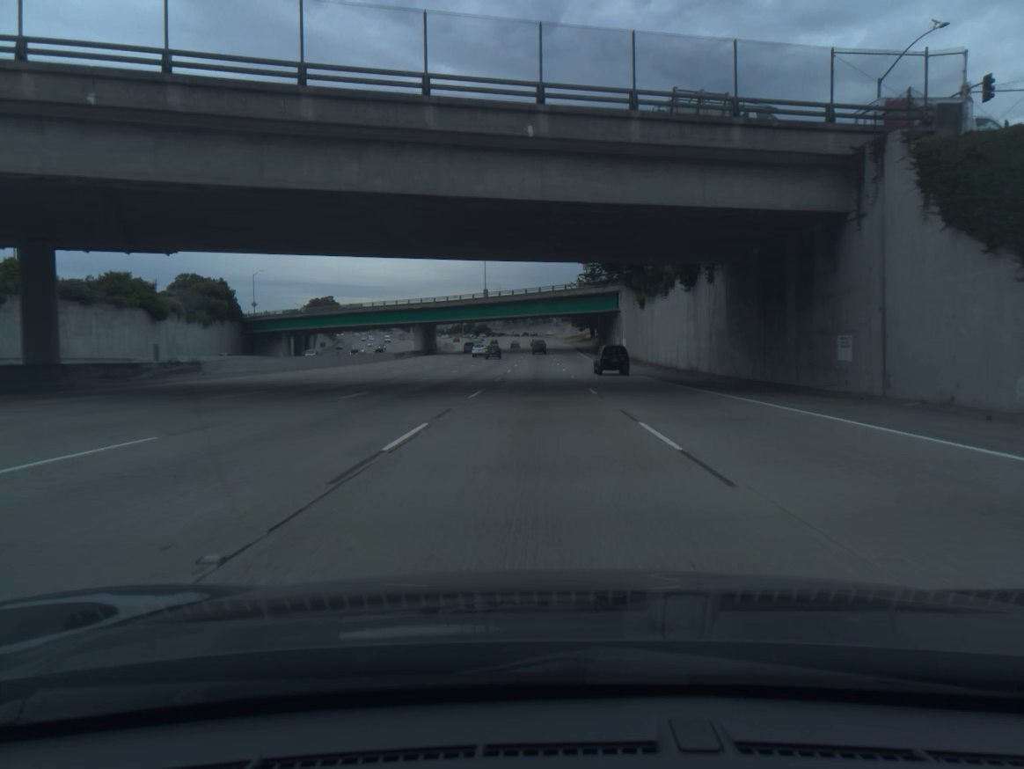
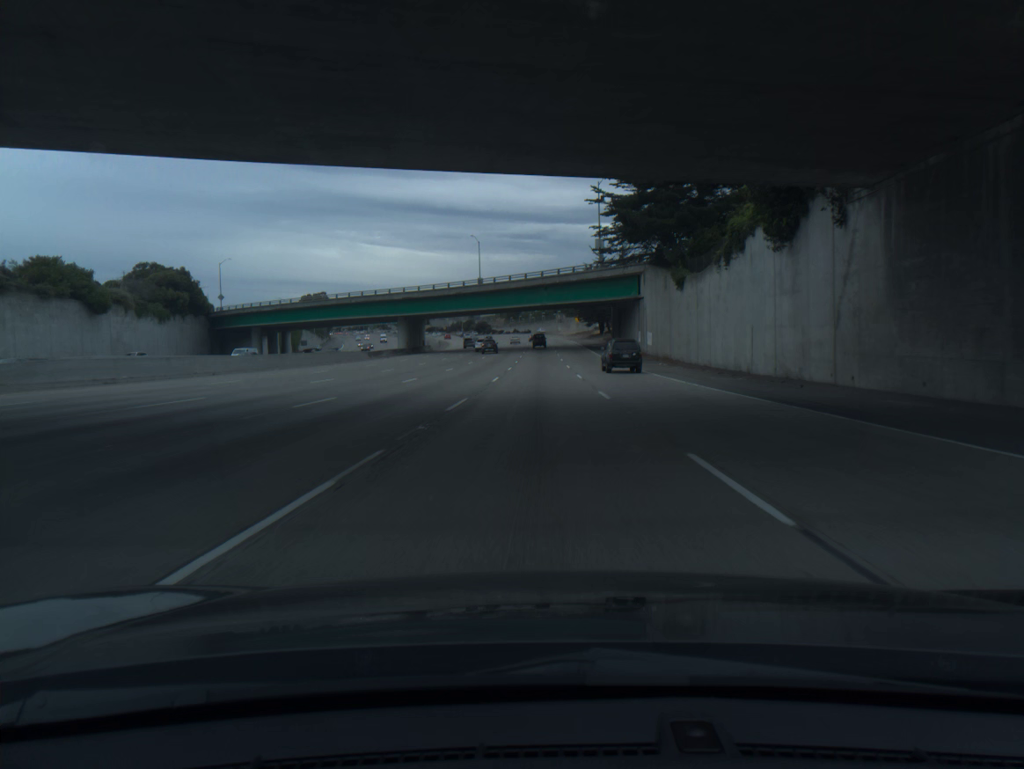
(0.0, +18.6) m; 0°
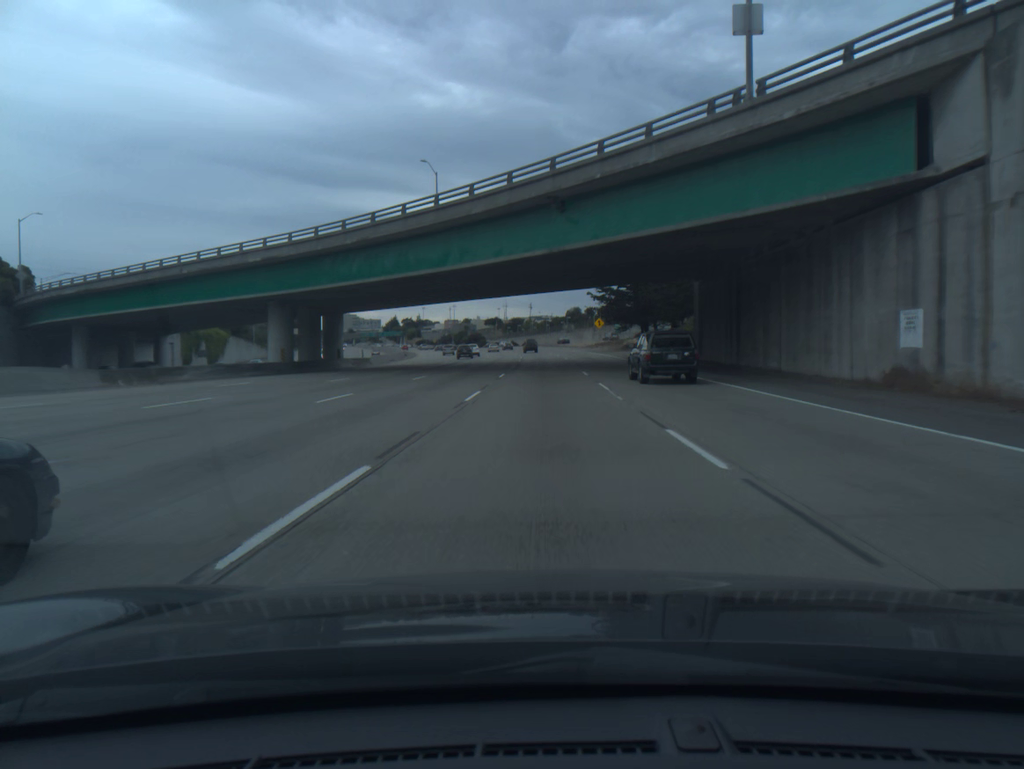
(-0.2, +55.9) m; 0°
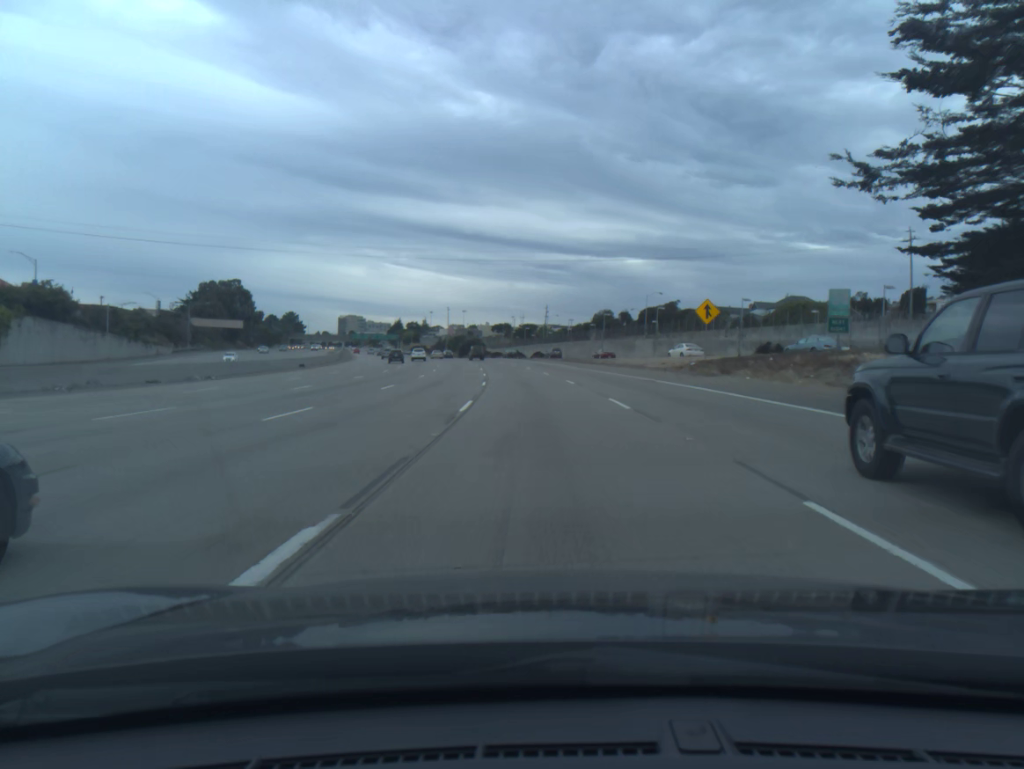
(-0.3, +73.9) m; -1°
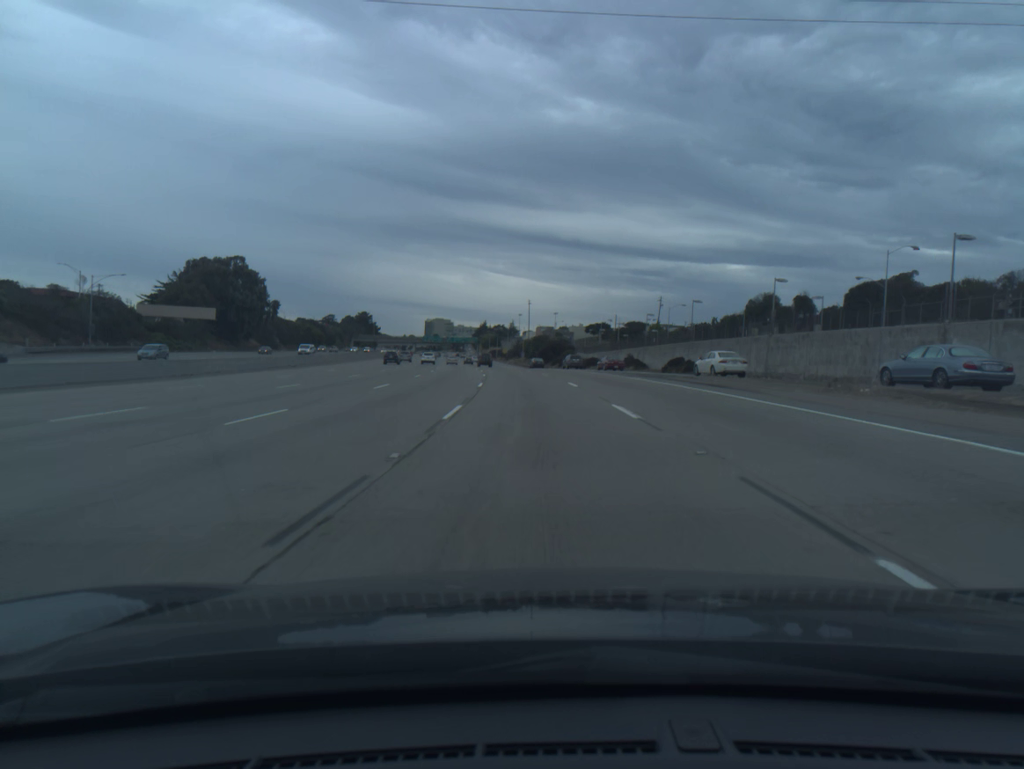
(-4.1, +73.4) m; -7°
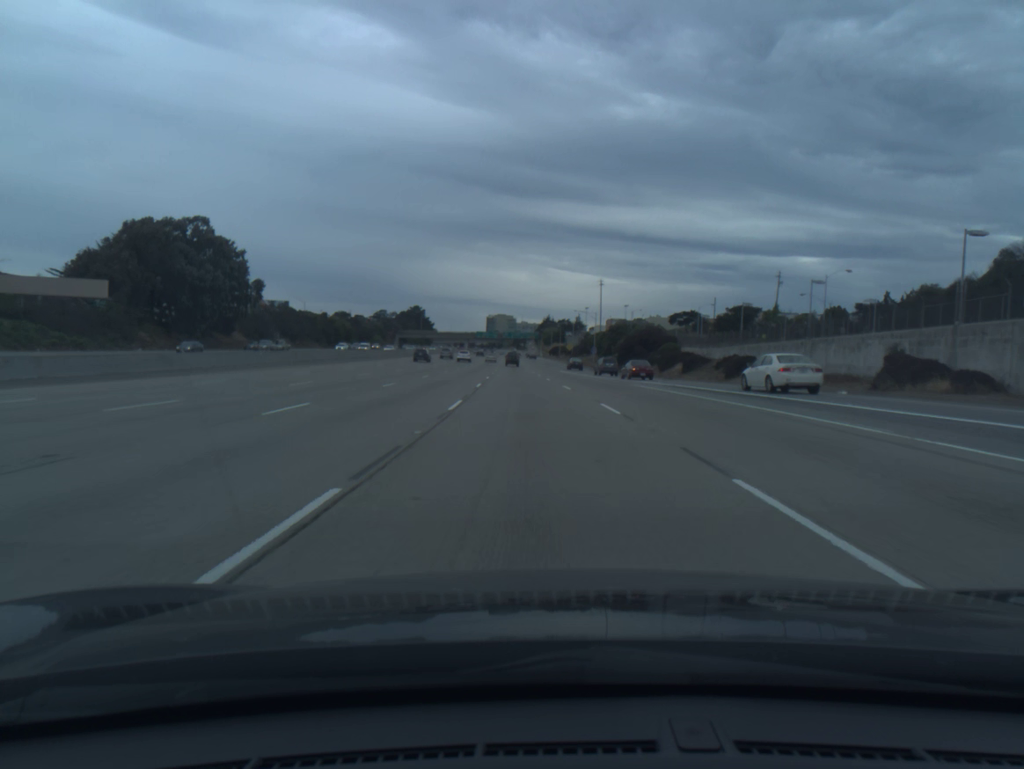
(-2.2, +55.1) m; -5°
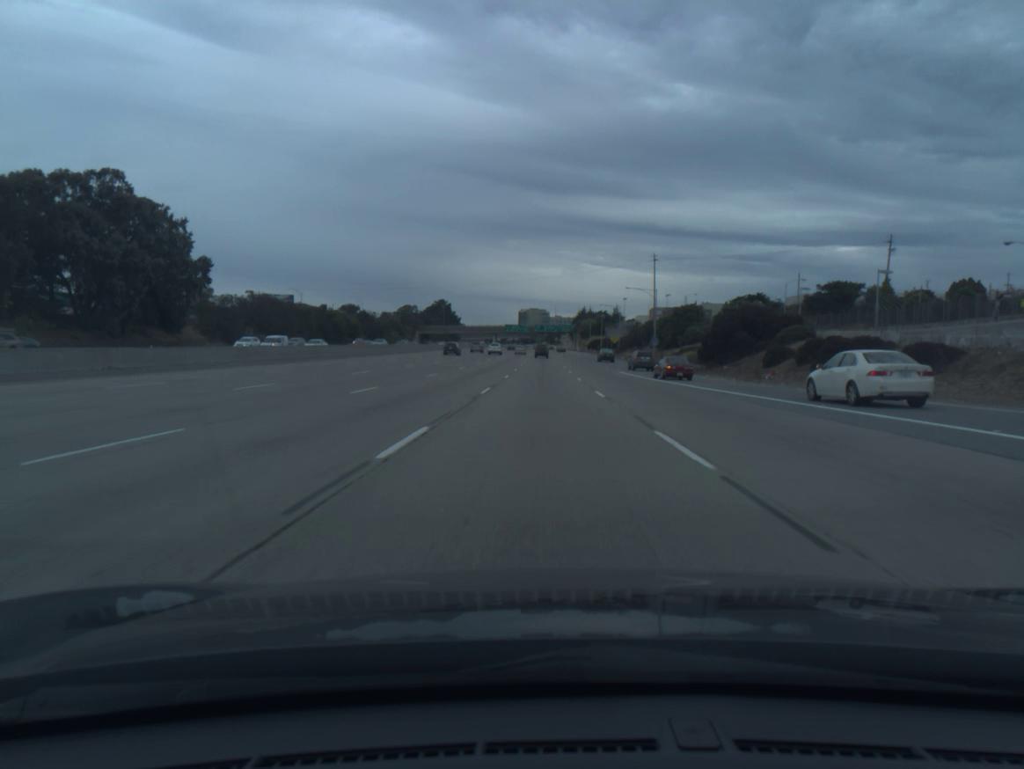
(-0.9, +37.0) m; -2°
